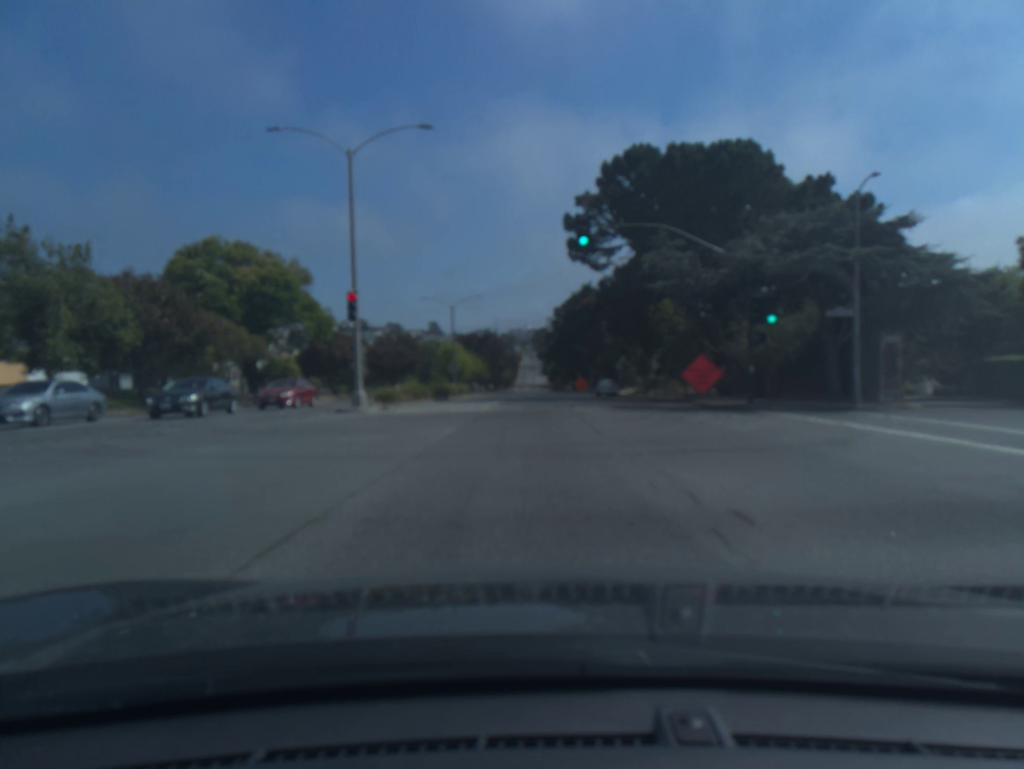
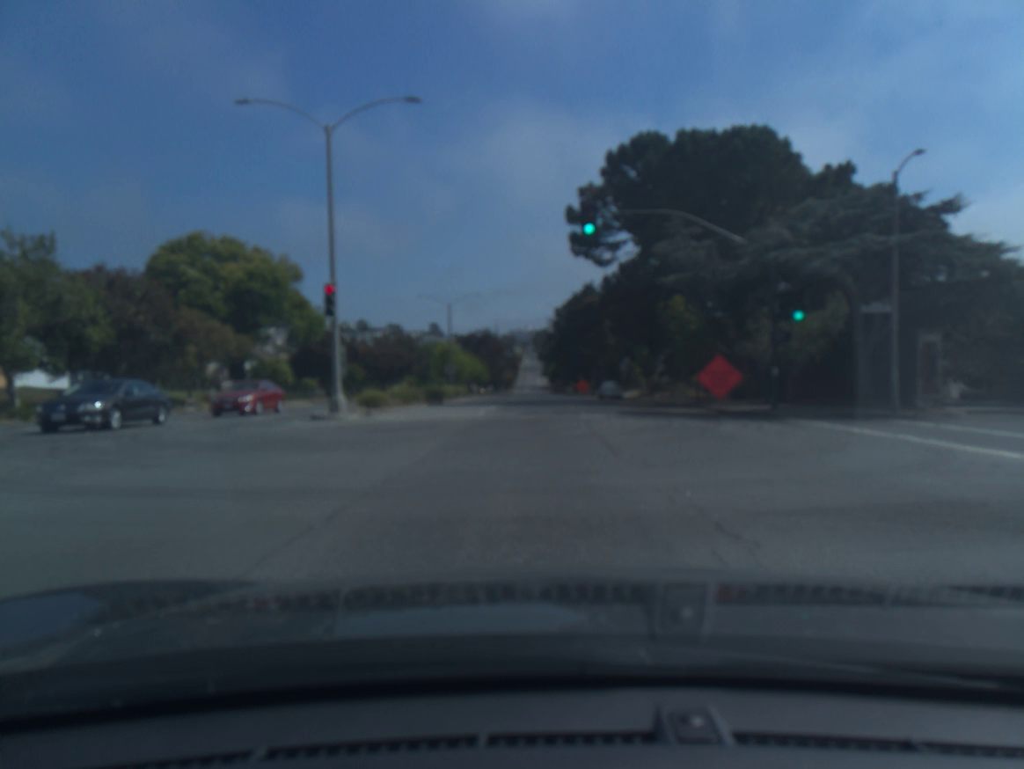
(0.0, +2.9) m; 0°
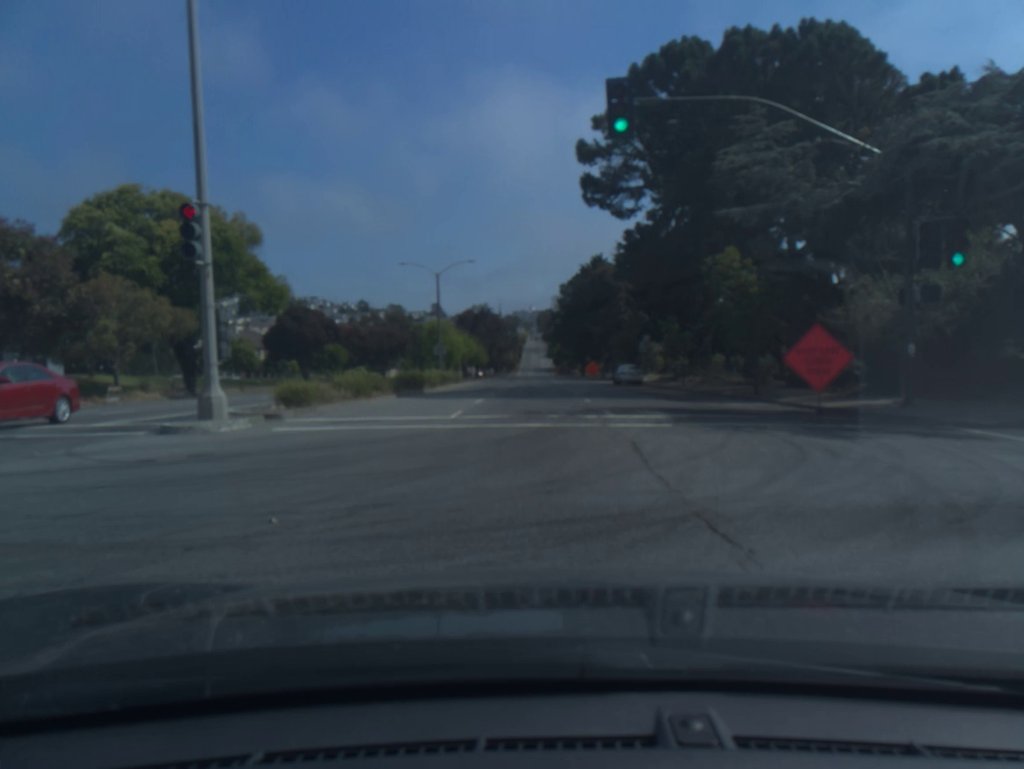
(0.0, +9.5) m; -1°
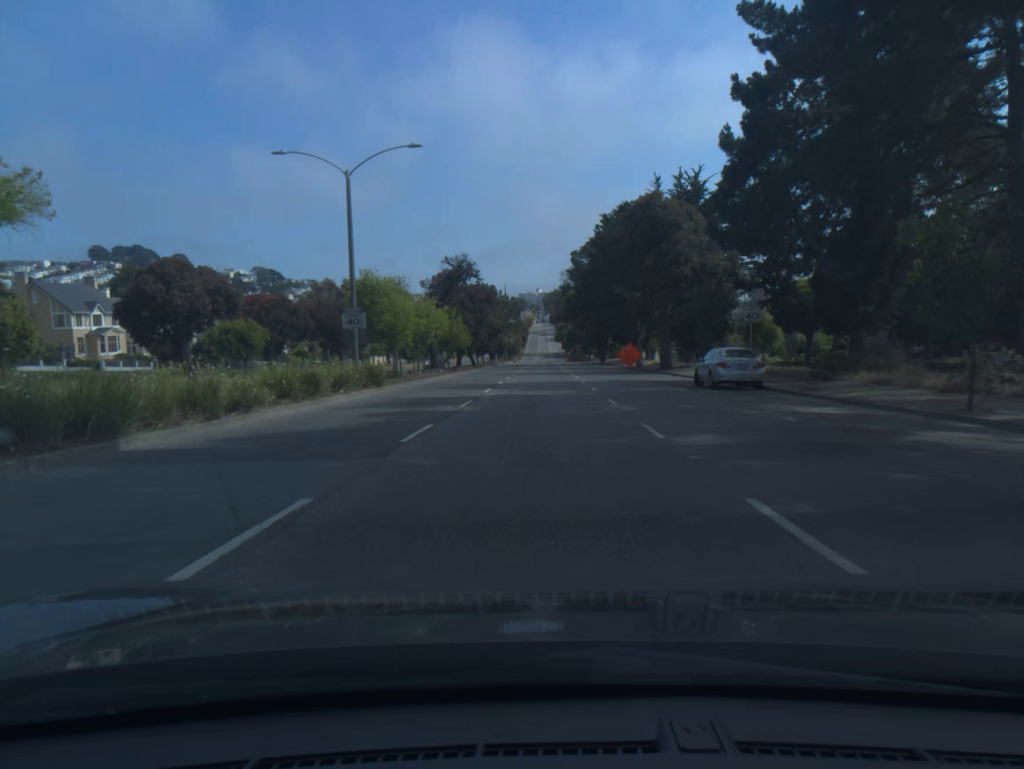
(-0.1, +28.4) m; -1°
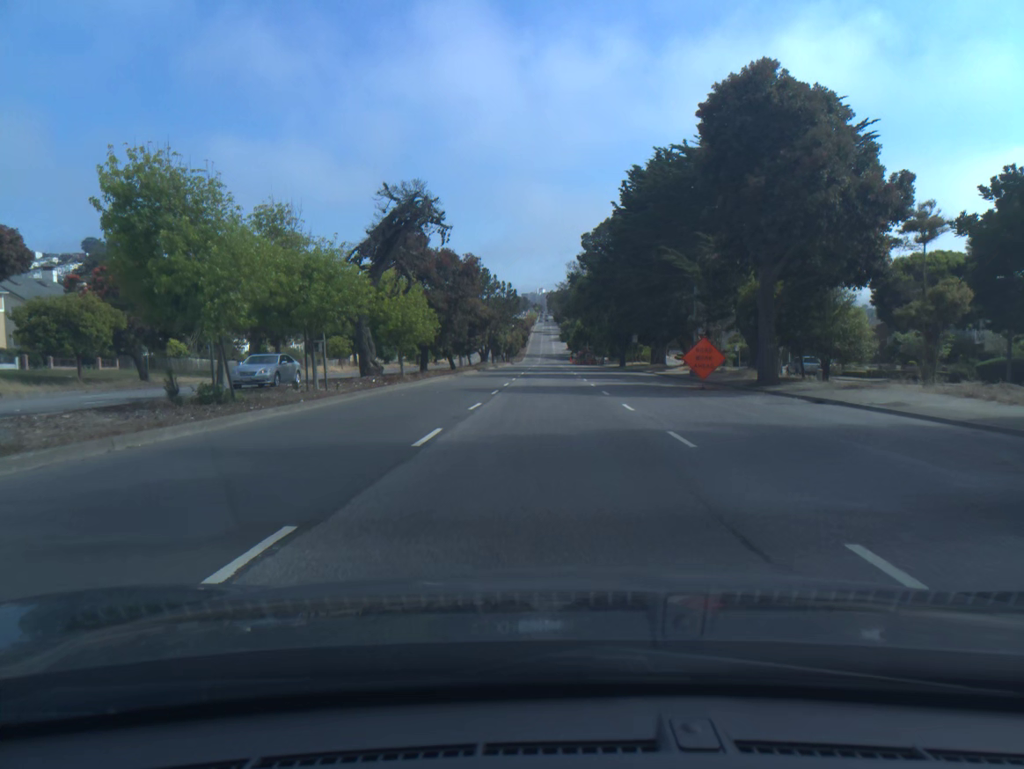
(+0.2, +23.1) m; +2°
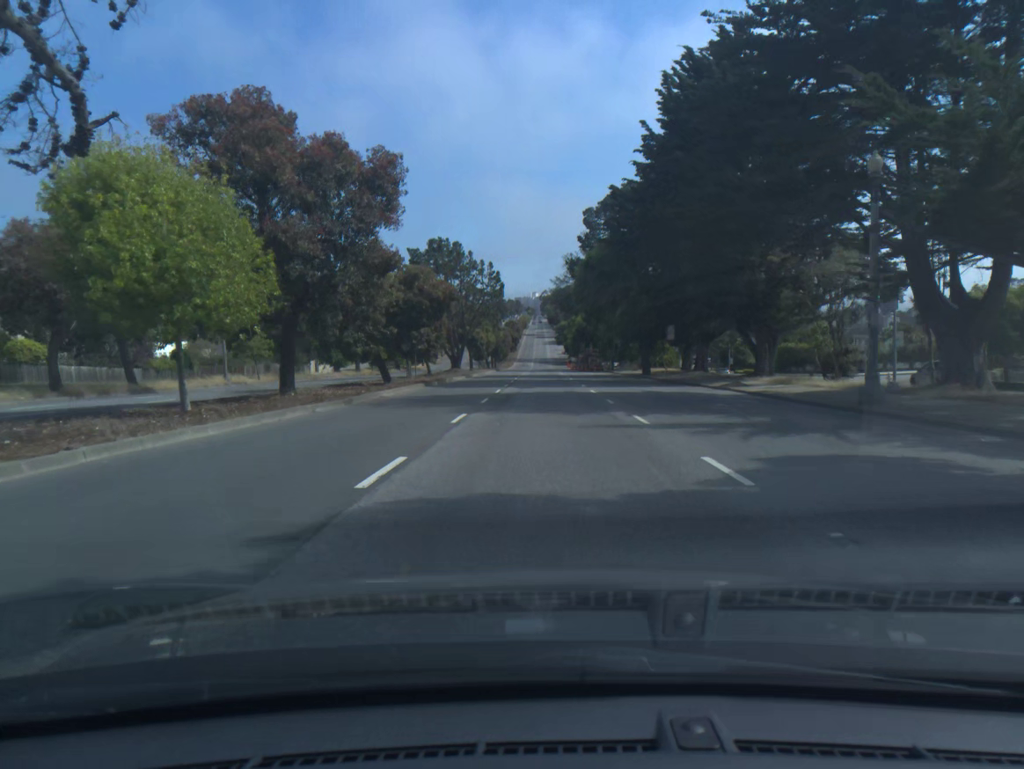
(+0.1, +24.5) m; 0°
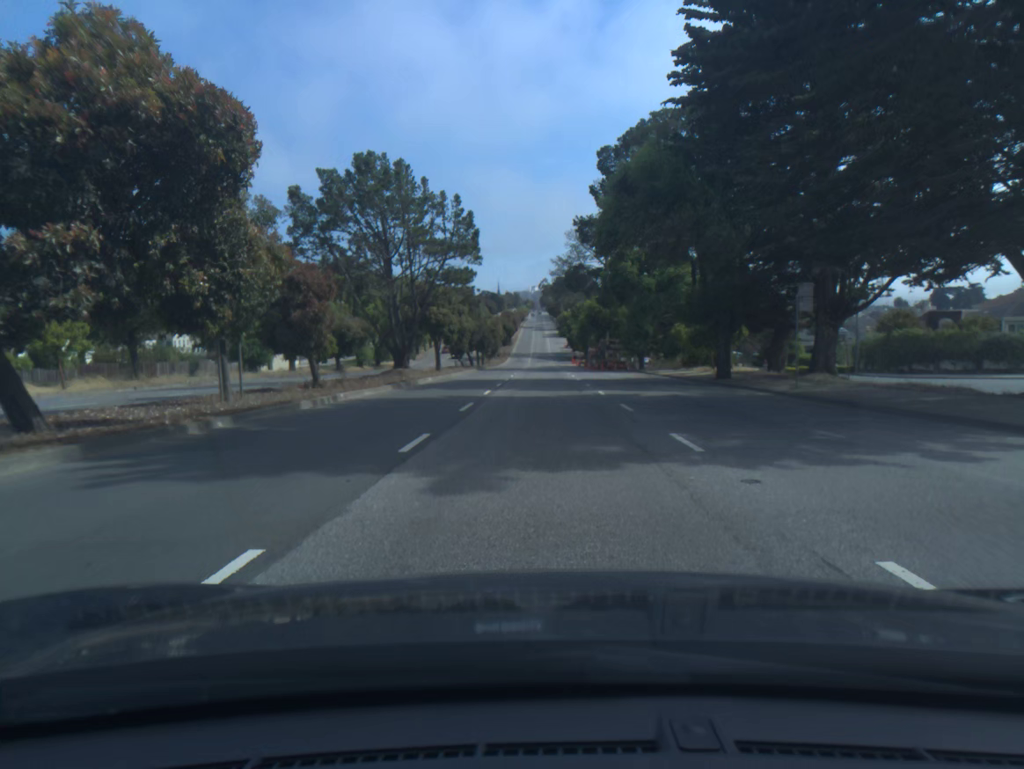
(-0.3, +27.0) m; -1°
